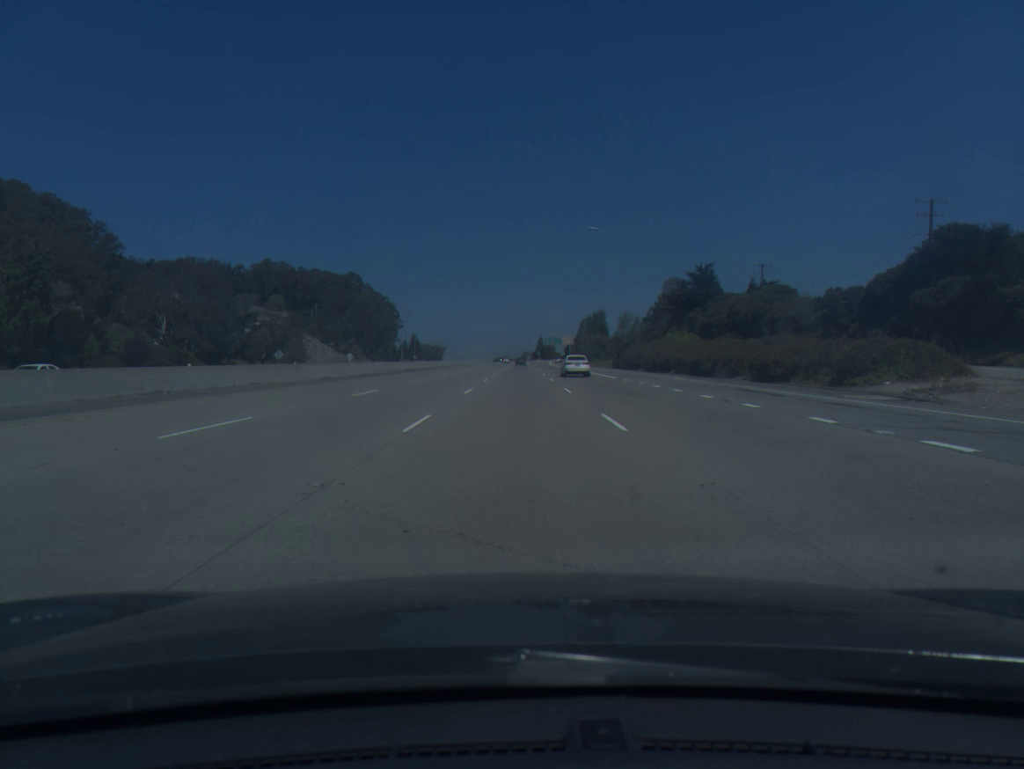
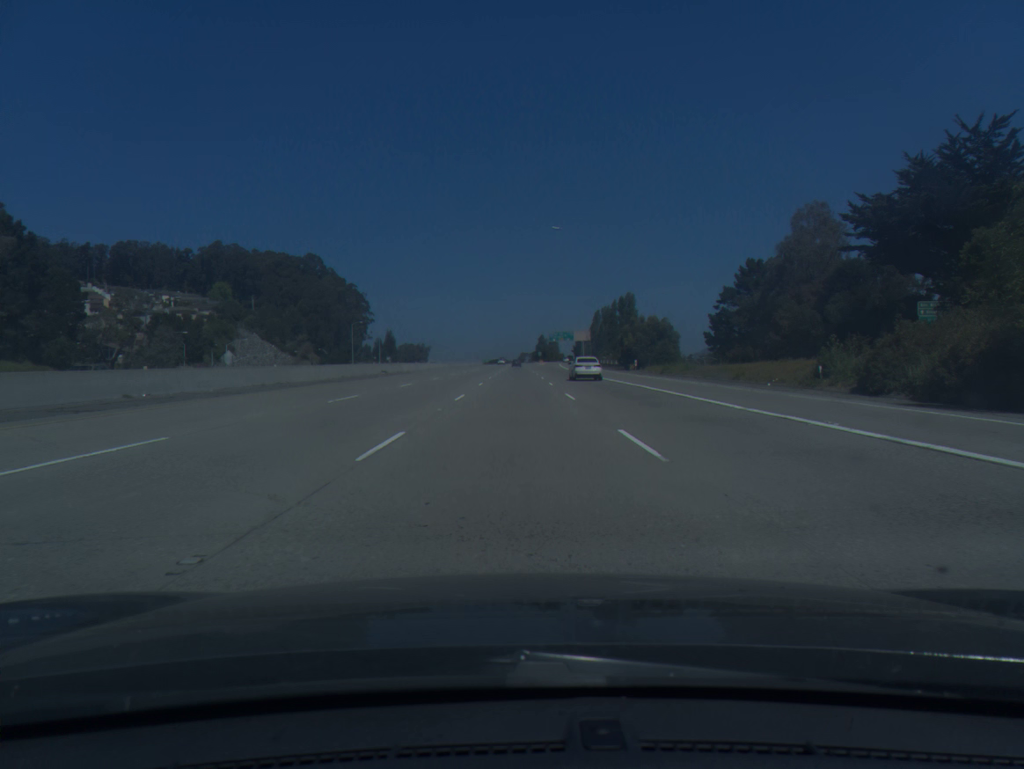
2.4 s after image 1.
(0.0, +76.3) m; 0°
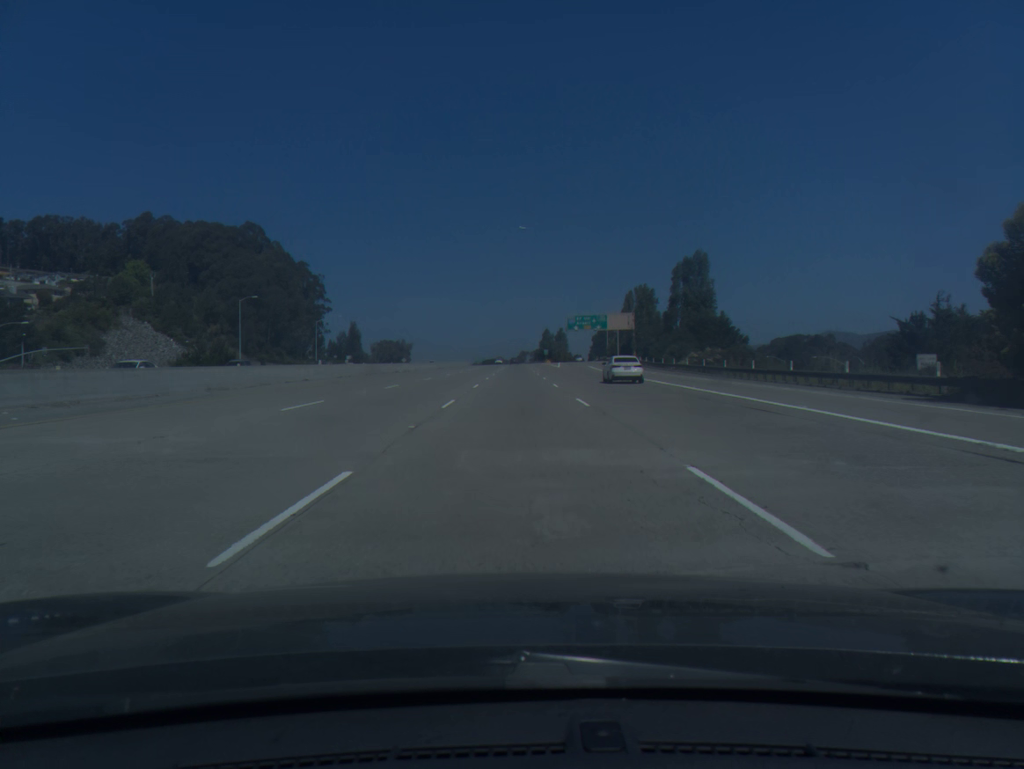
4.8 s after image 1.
(-0.4, +78.1) m; 0°
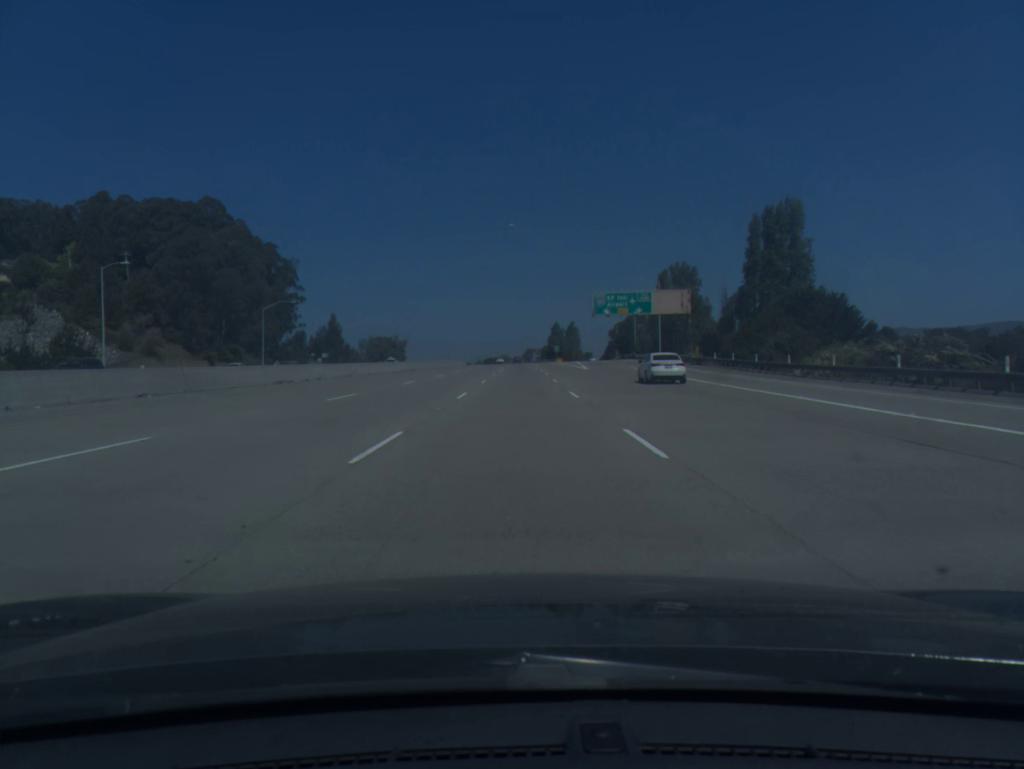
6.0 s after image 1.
(0.0, +39.5) m; 0°
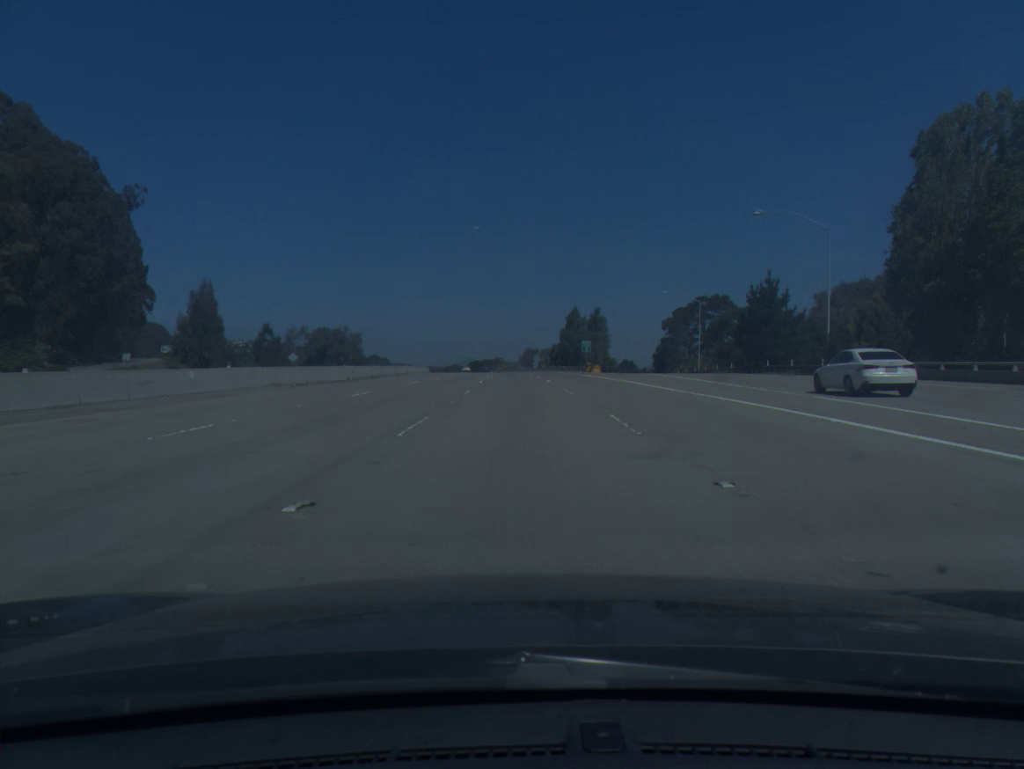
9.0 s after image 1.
(+0.2, +99.2) m; 0°
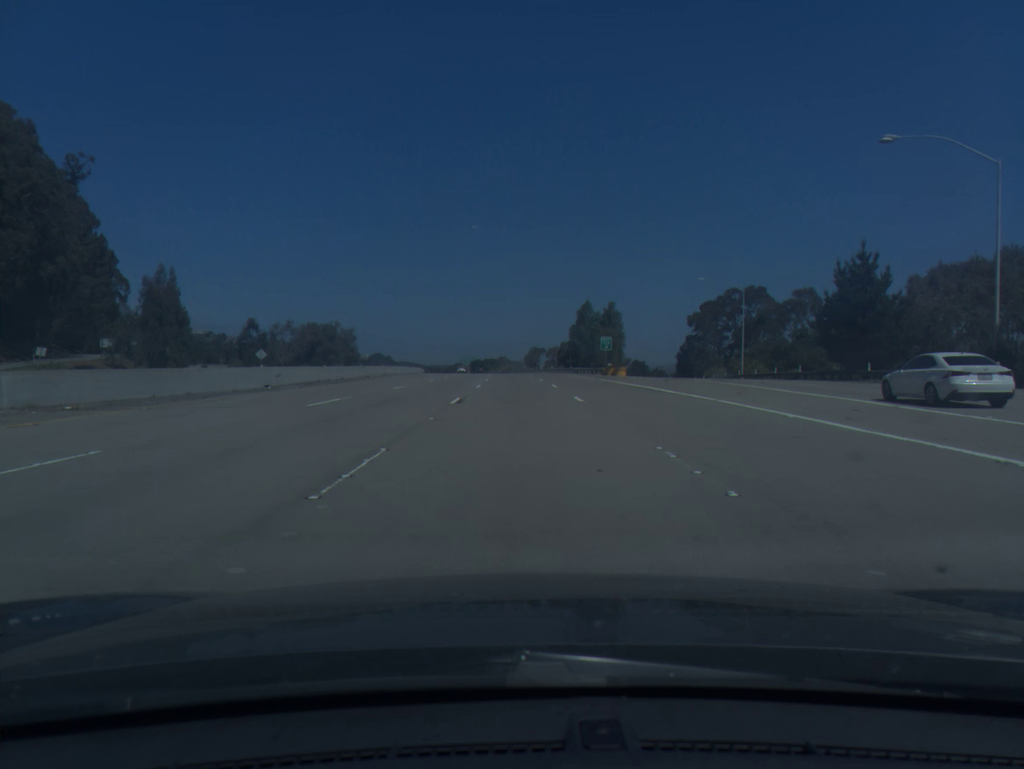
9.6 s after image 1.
(0.0, +19.9) m; 0°
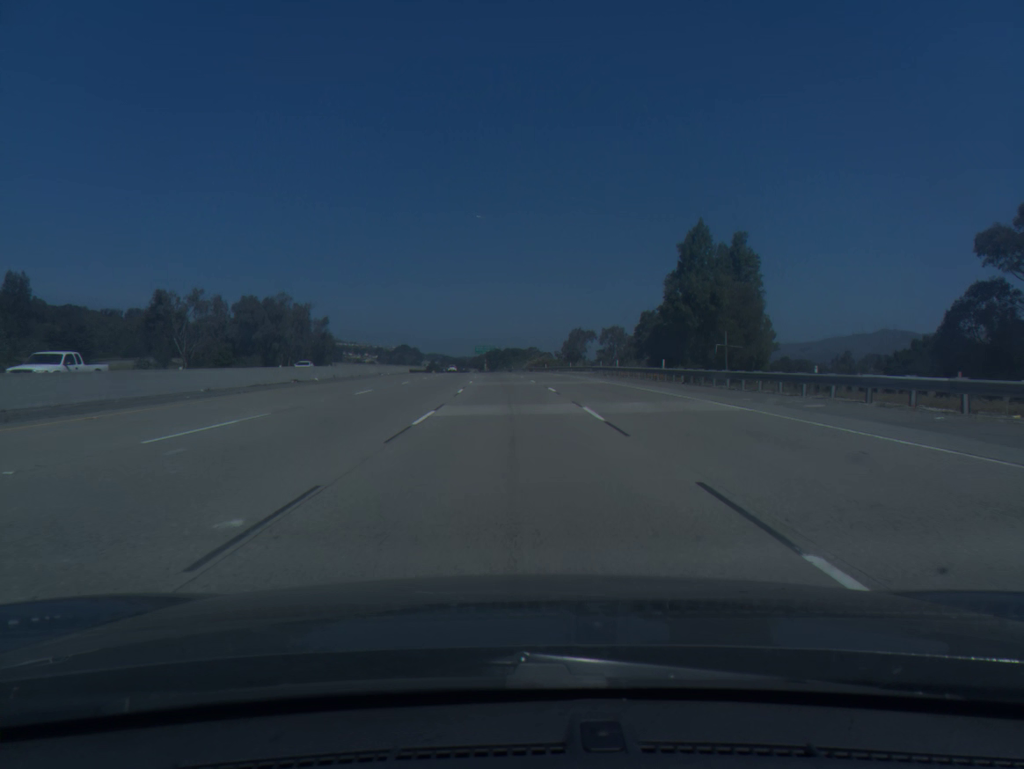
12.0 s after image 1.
(-1.1, +80.0) m; -2°
